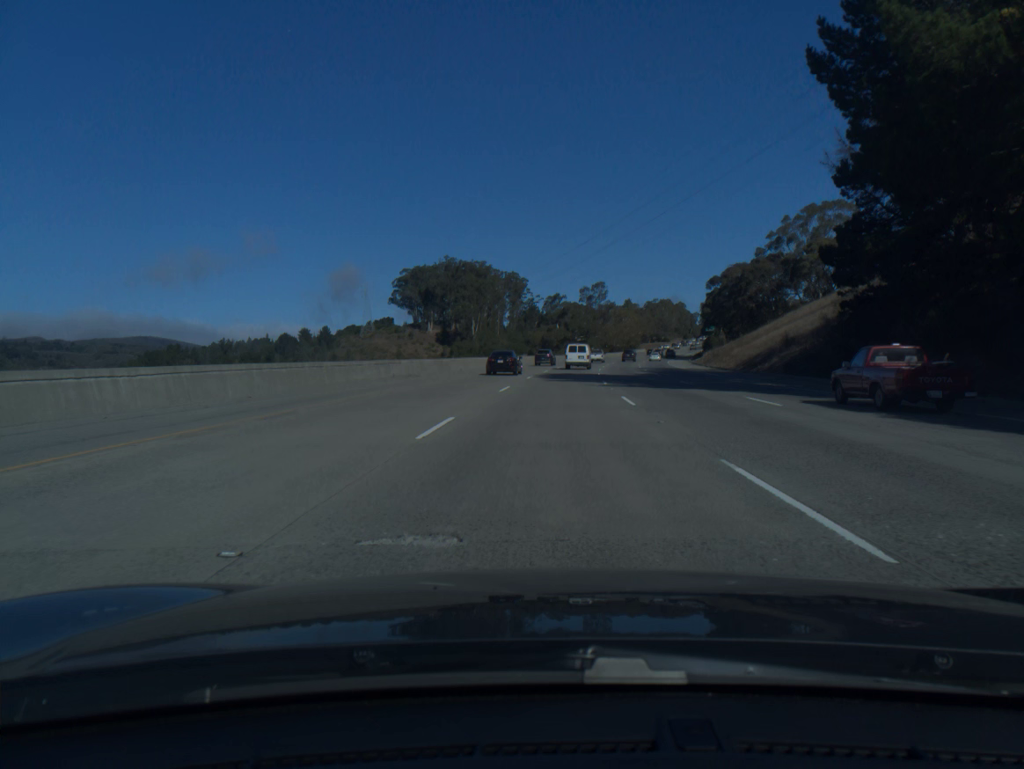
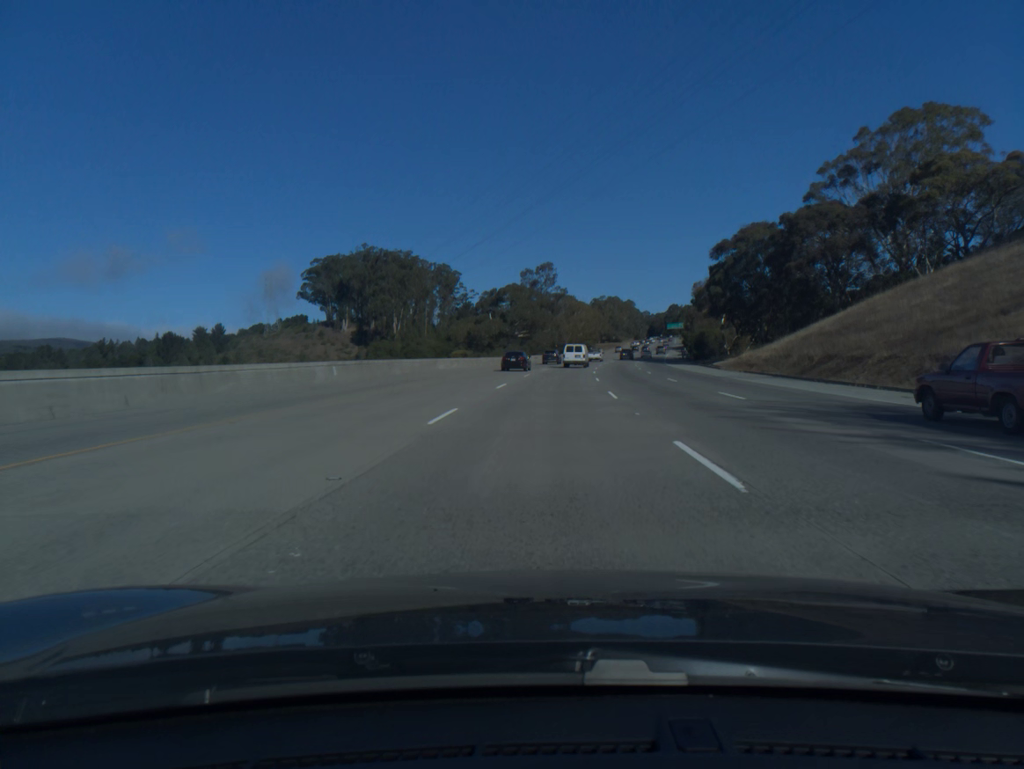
(+2.4, +56.0) m; +4°
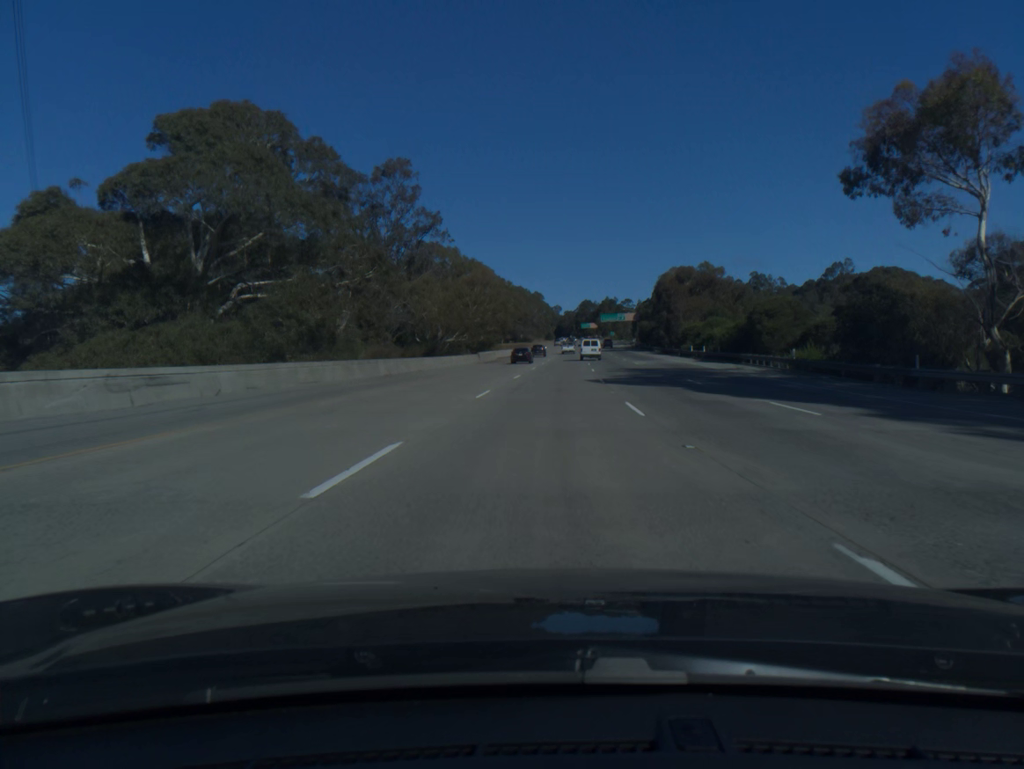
(+5.7, +94.2) m; +7°
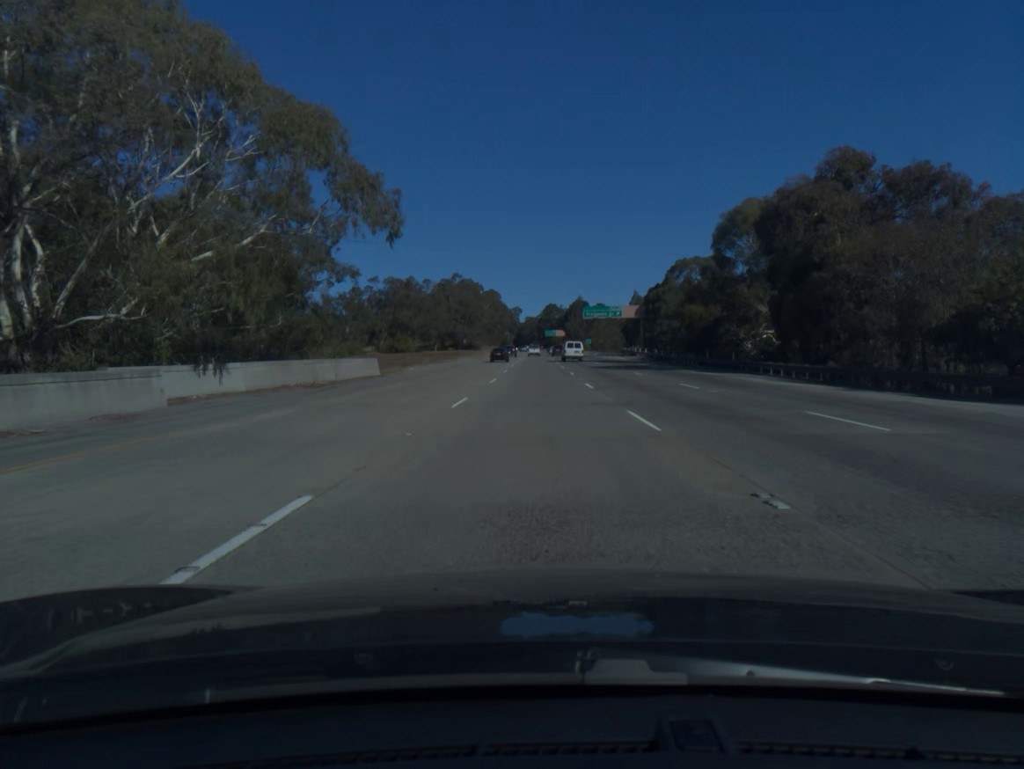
(+2.6, +76.7) m; +3°
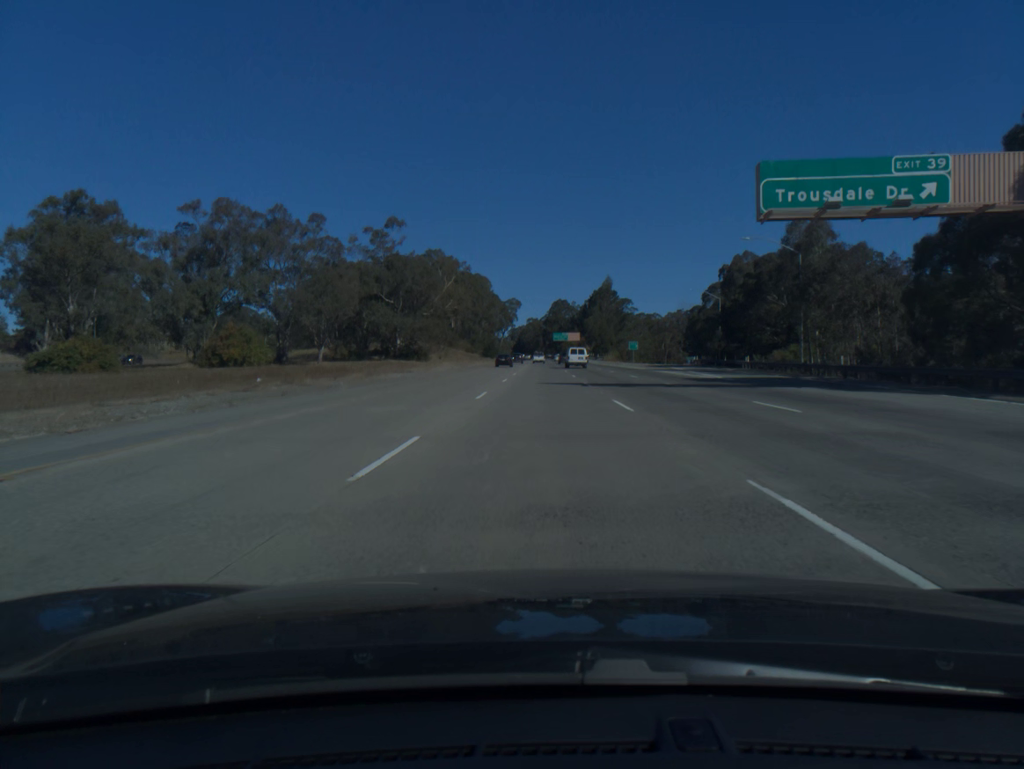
(-0.6, +97.6) m; 0°
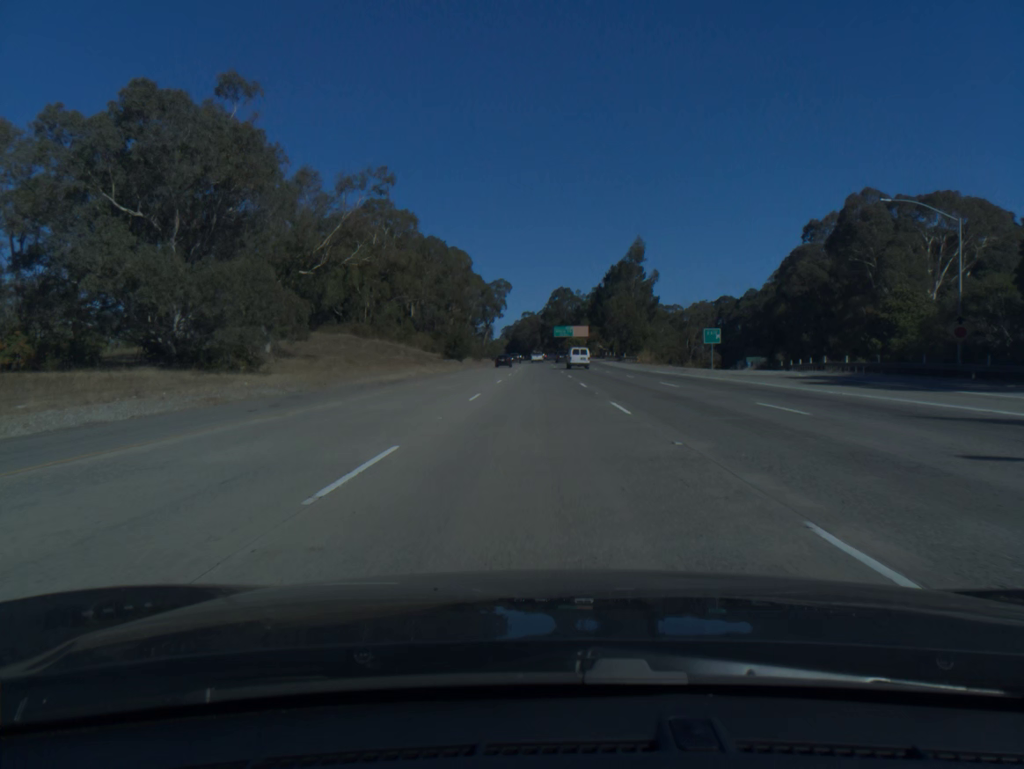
(+0.2, +59.6) m; 0°
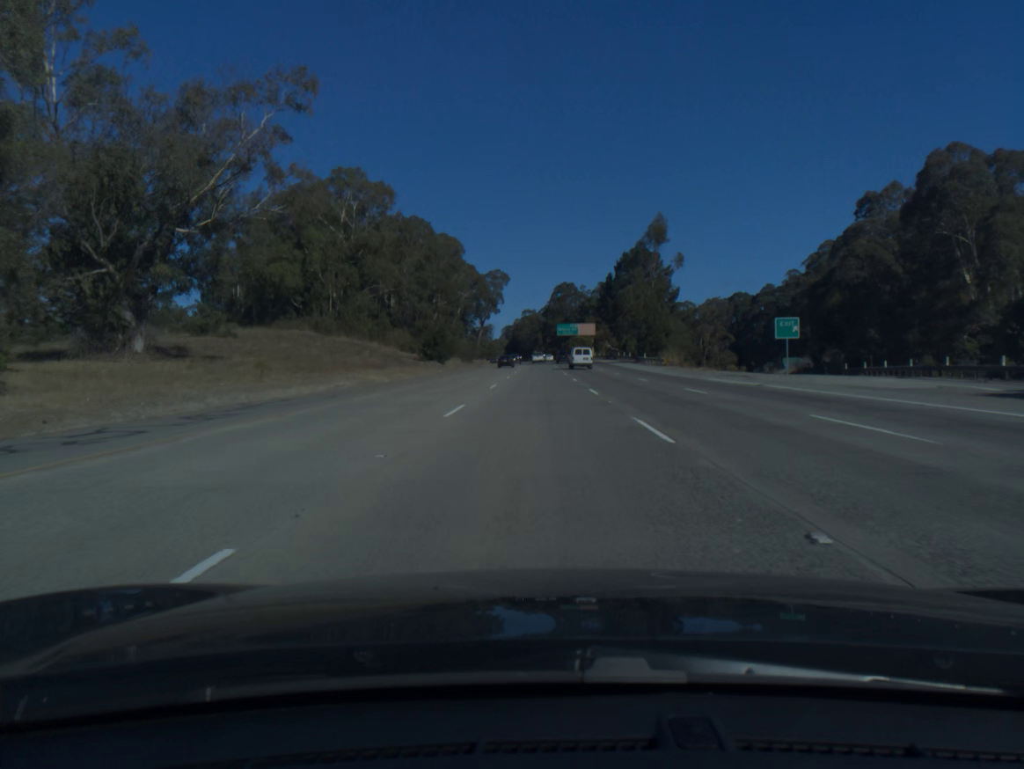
(0.0, +20.1) m; 0°
